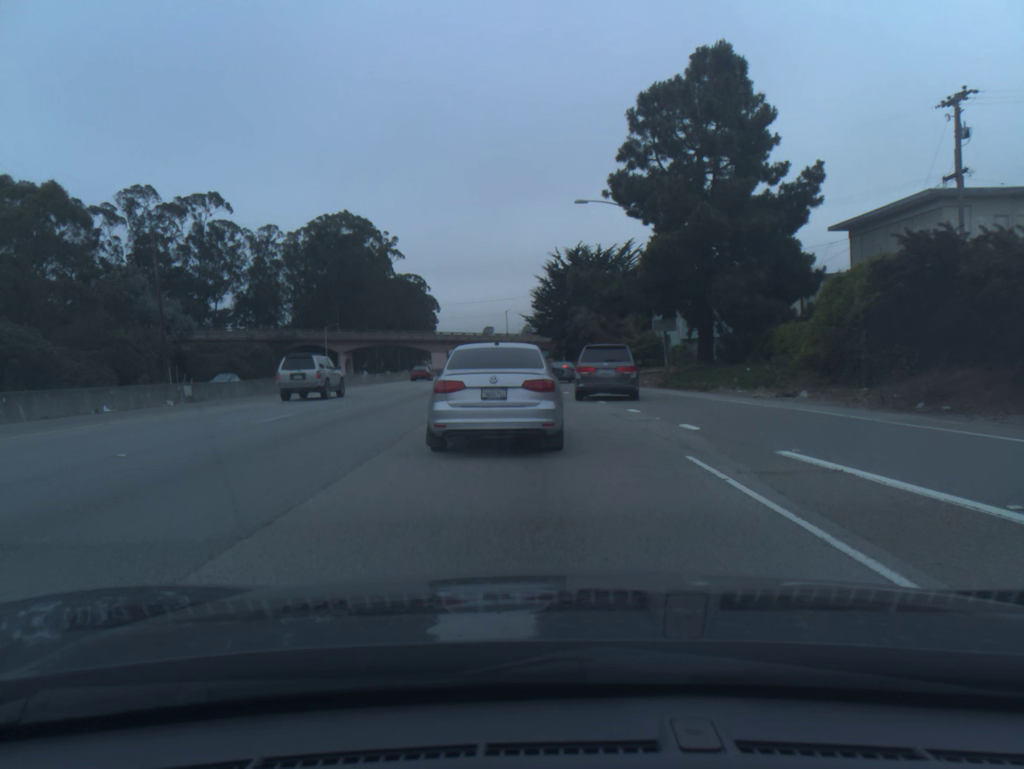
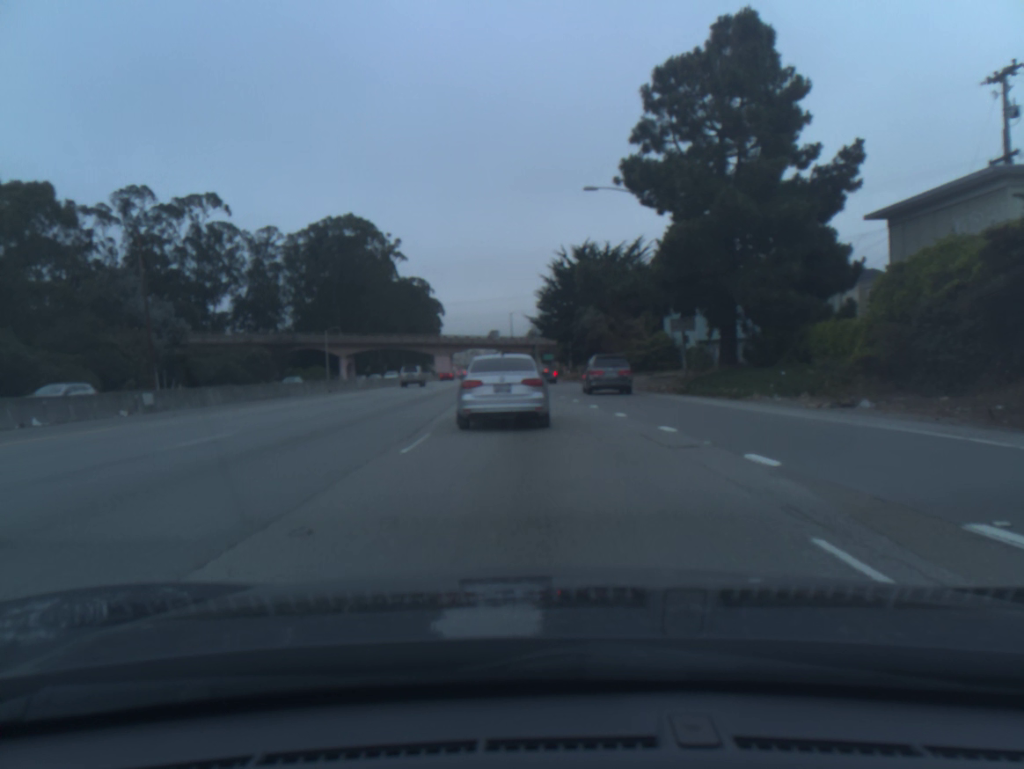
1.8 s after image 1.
(0.0, +4.3) m; 0°
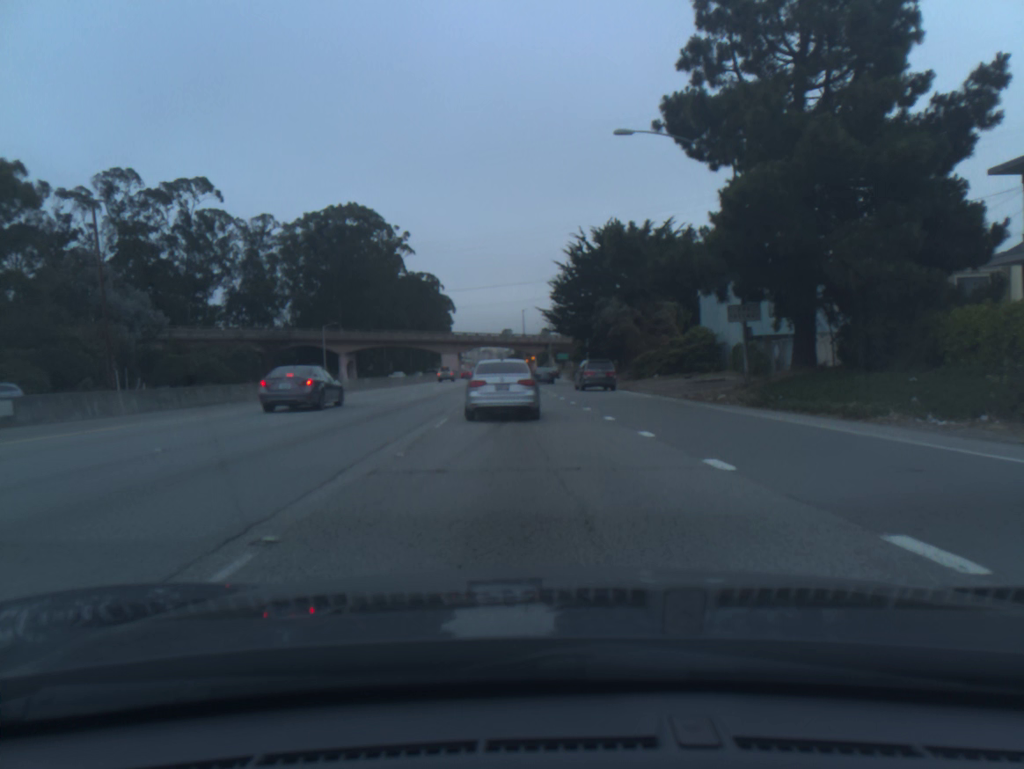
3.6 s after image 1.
(-0.1, +9.1) m; -2°
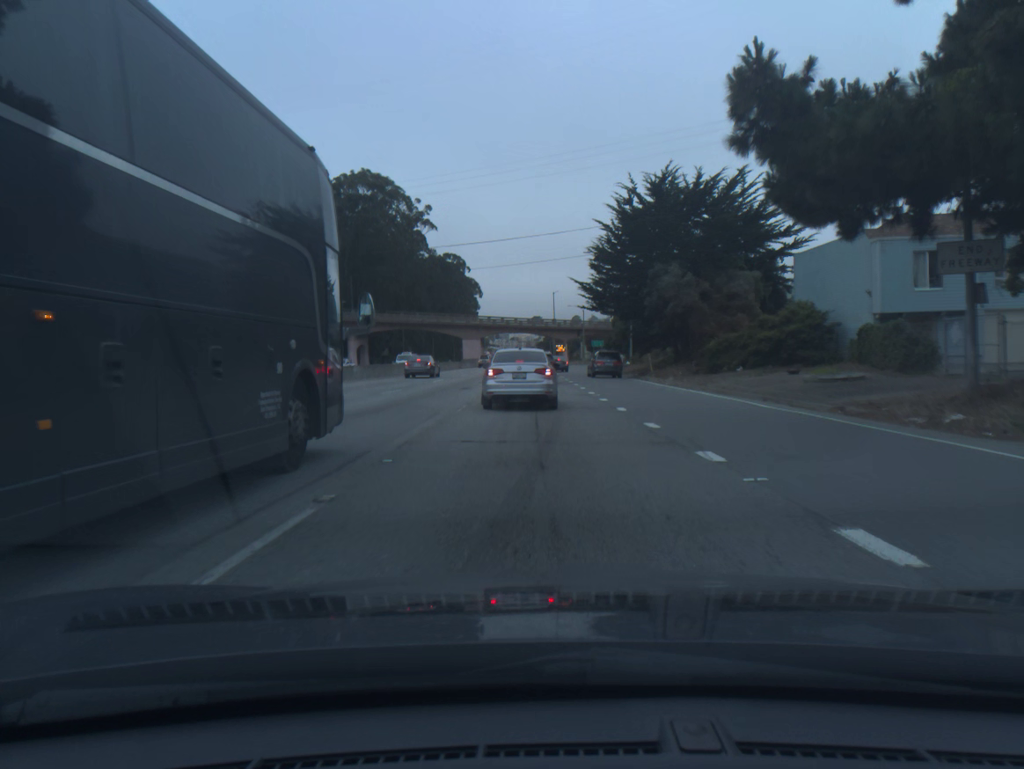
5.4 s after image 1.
(-0.2, +13.4) m; -2°
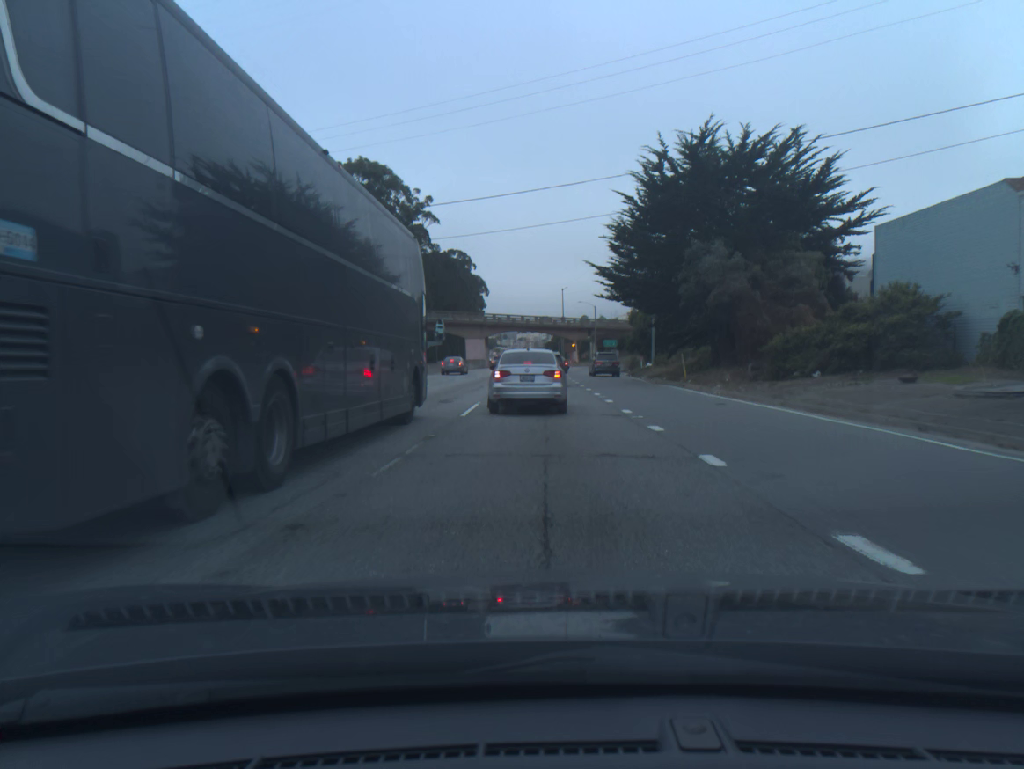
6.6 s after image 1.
(0.0, +9.0) m; 0°
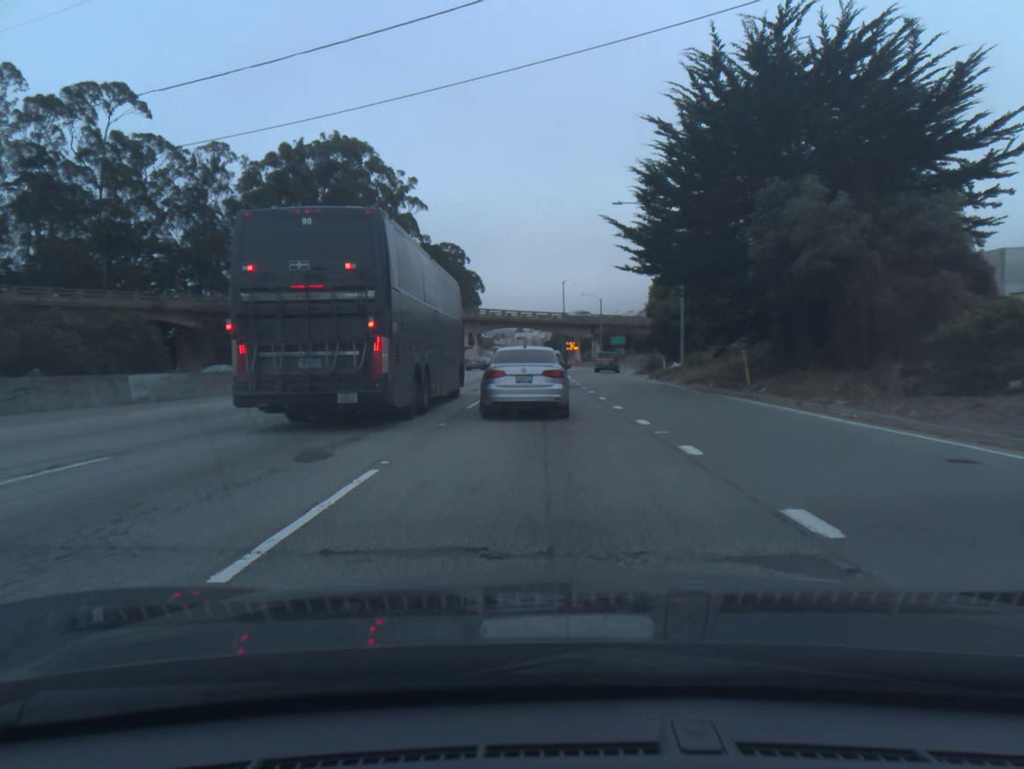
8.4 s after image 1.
(+0.1, +12.6) m; +1°
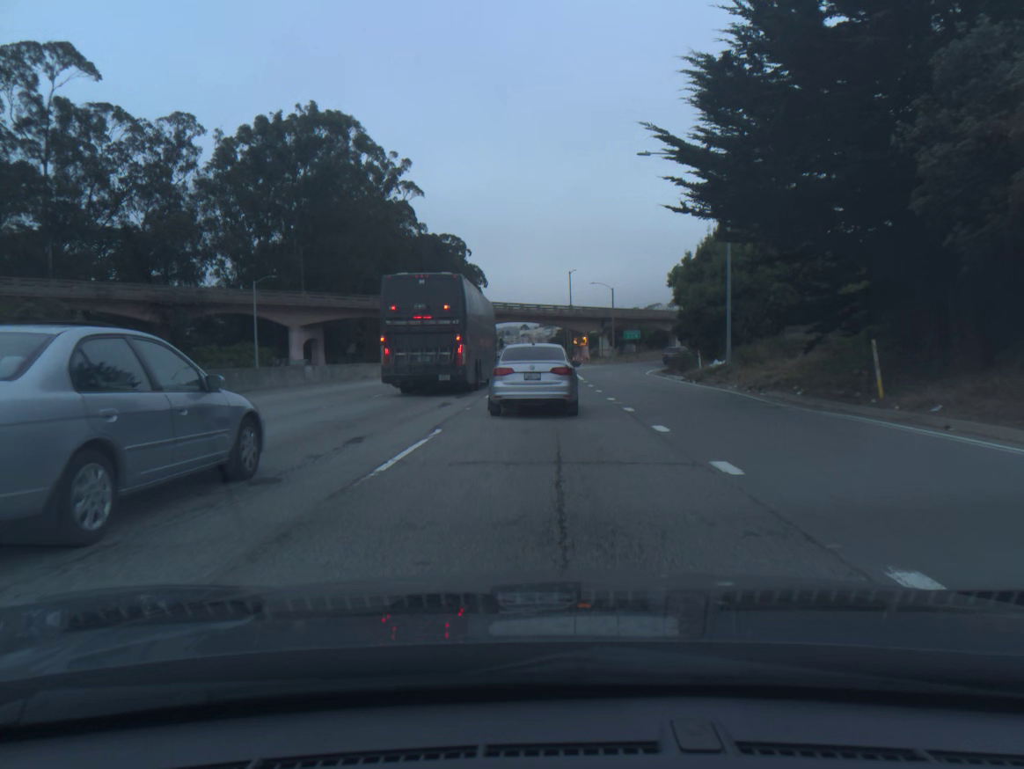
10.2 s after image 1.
(0.0, +10.8) m; -1°
